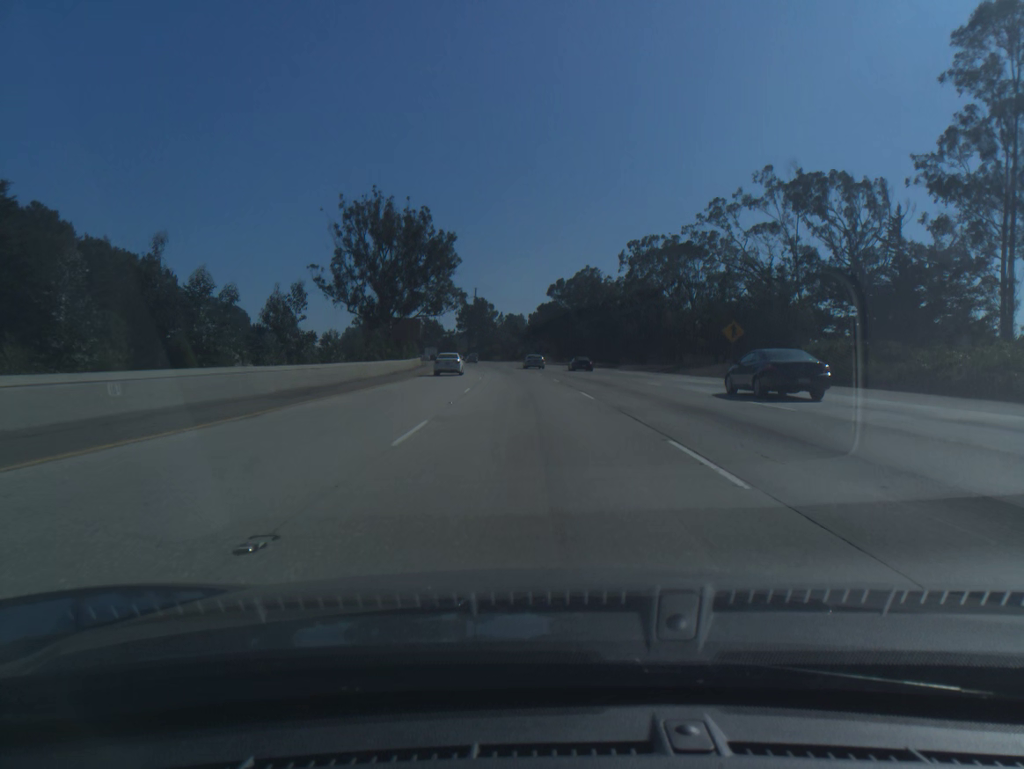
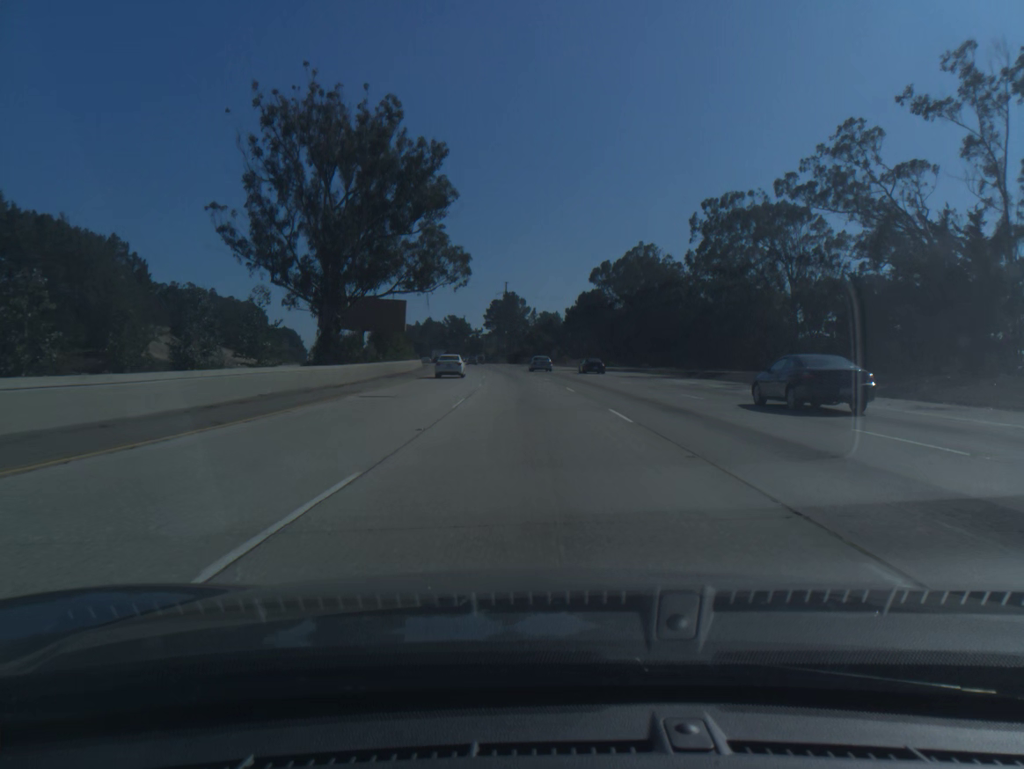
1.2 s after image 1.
(-0.8, +35.5) m; -3°
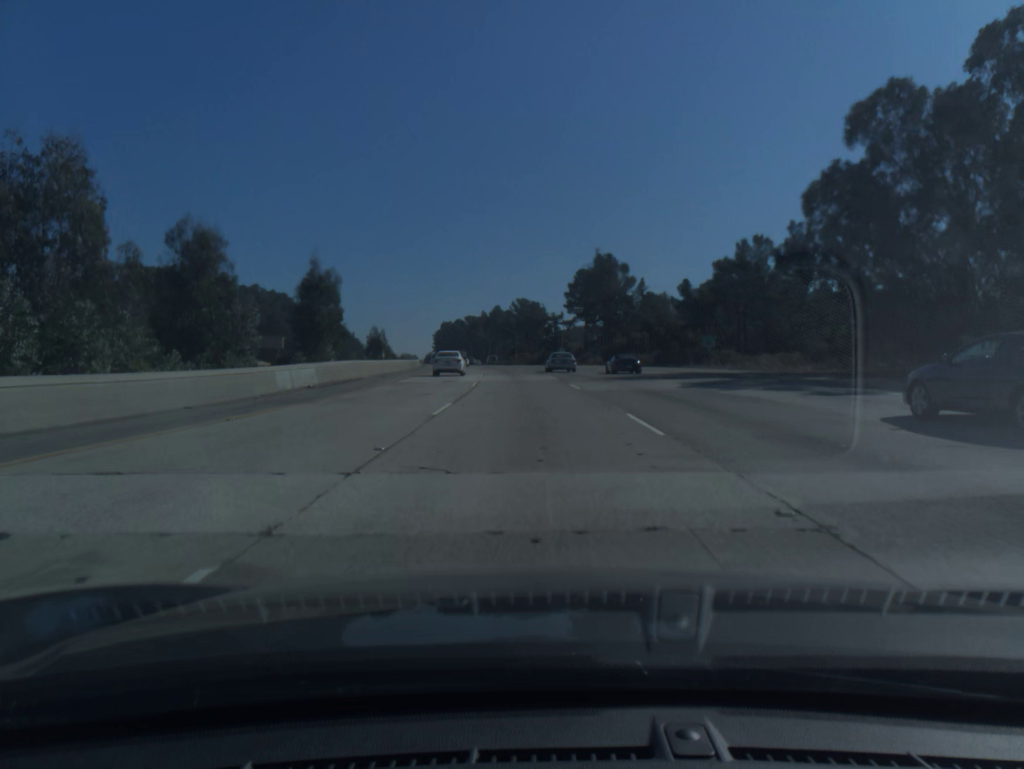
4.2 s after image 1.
(-4.7, +91.1) m; -6°
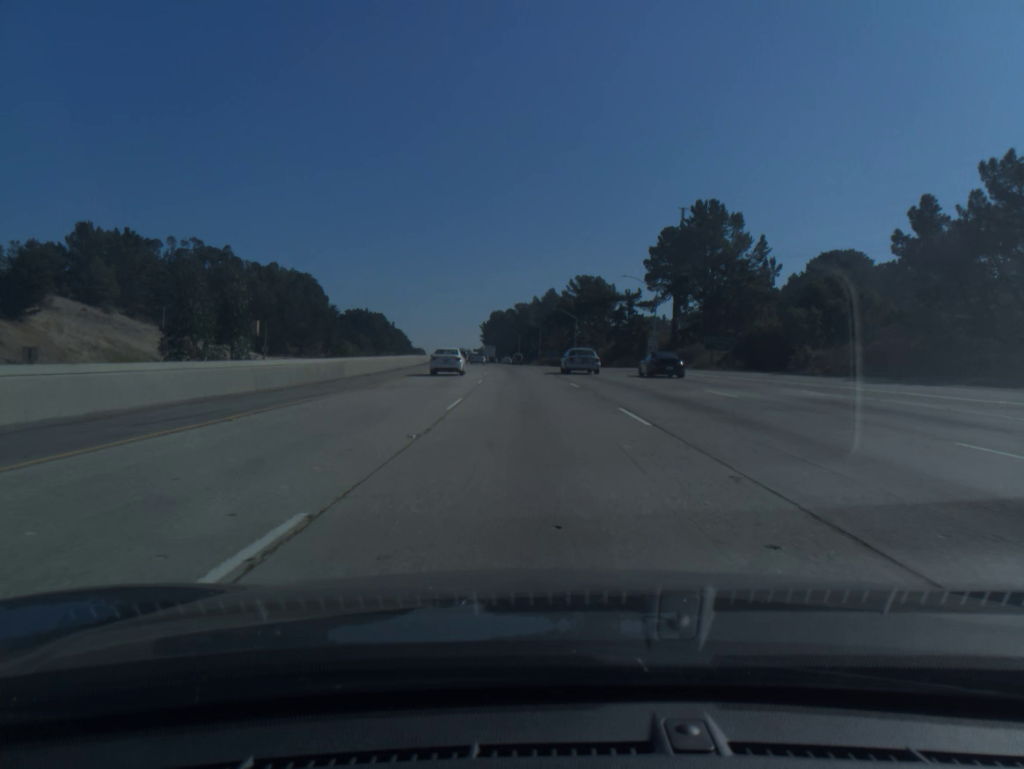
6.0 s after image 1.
(-2.0, +56.4) m; -4°
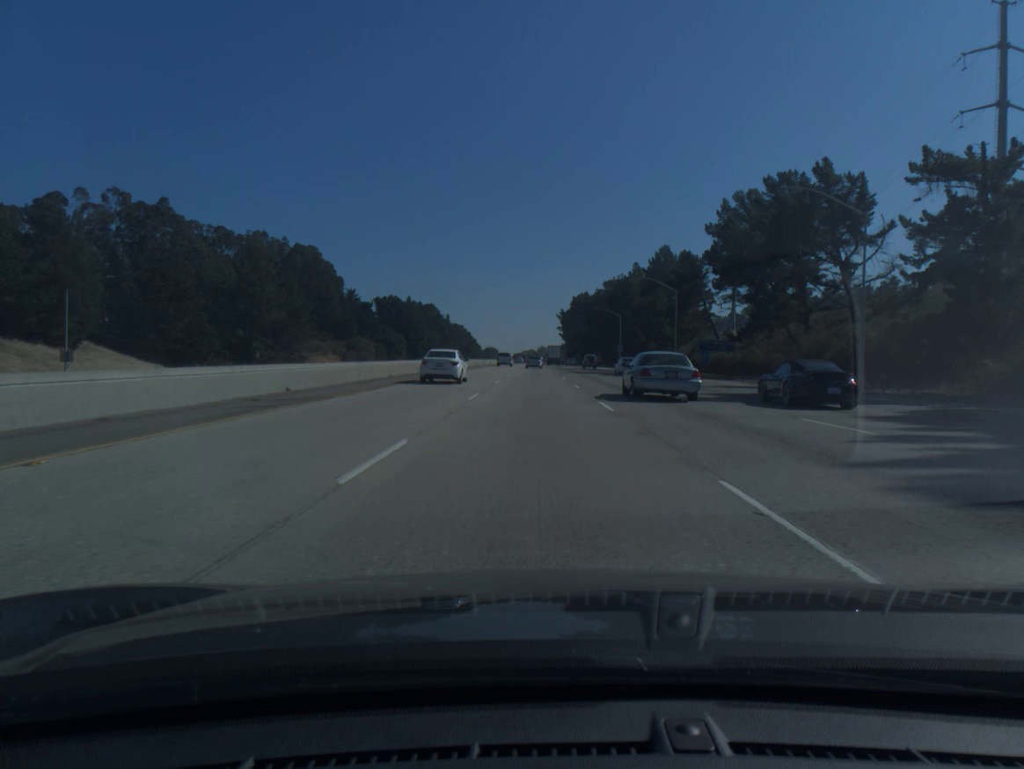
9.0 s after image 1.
(-5.0, +96.4) m; -6°
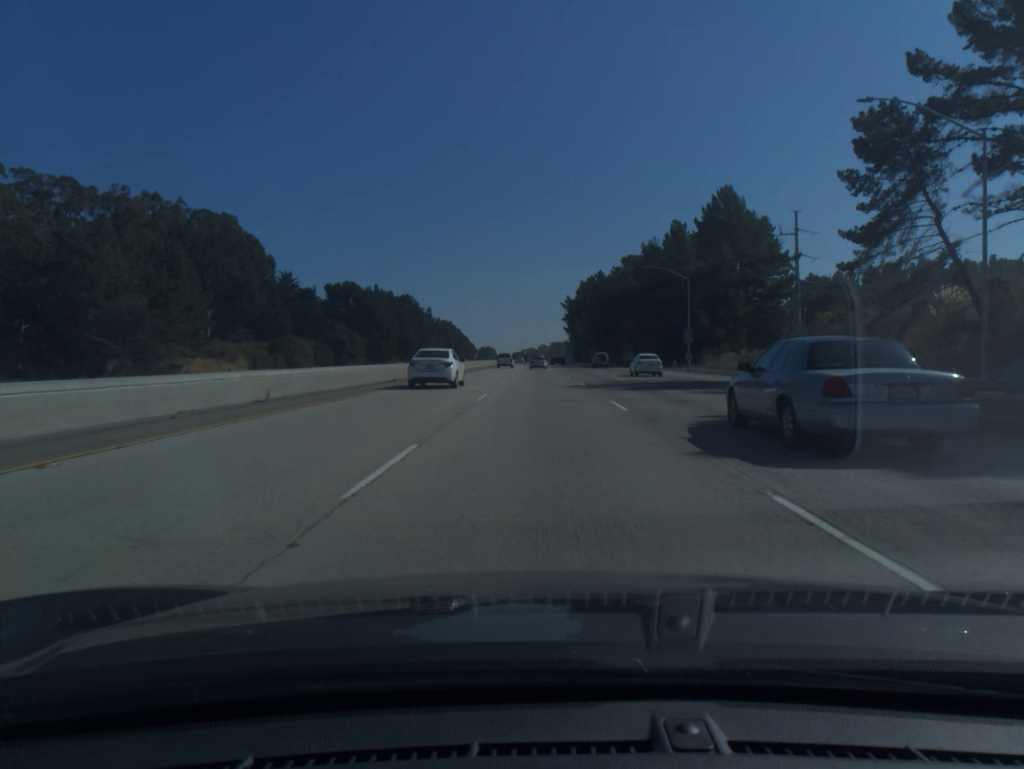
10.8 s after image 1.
(-0.3, +58.8) m; 0°
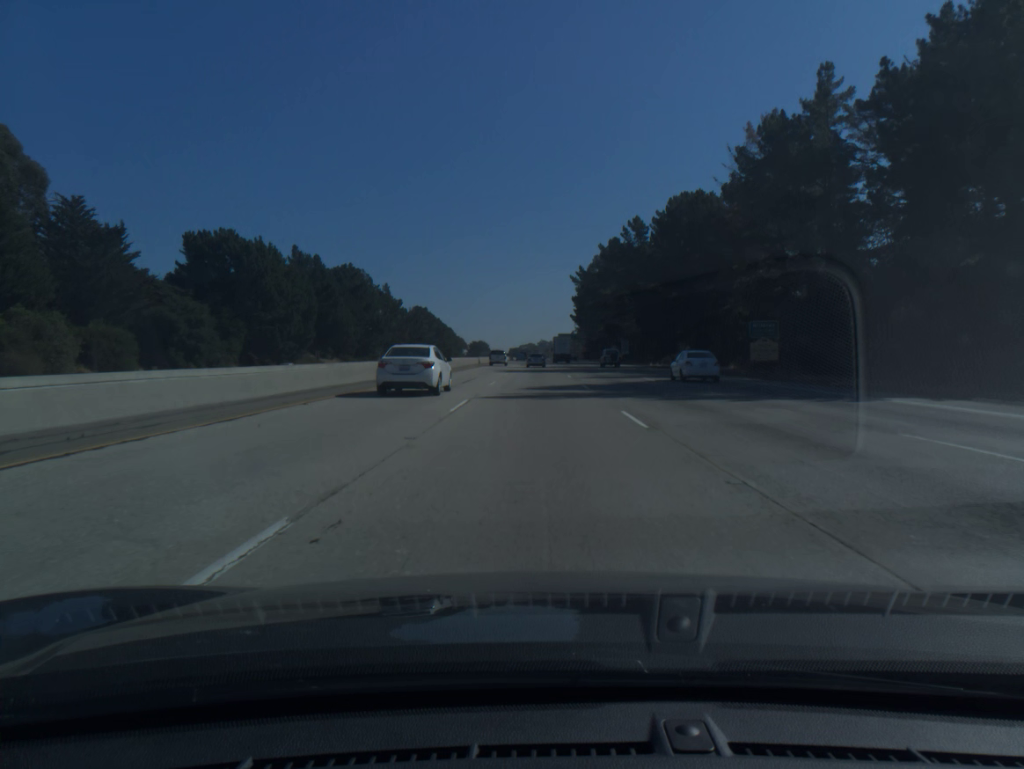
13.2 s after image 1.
(+0.3, +77.7) m; 0°
